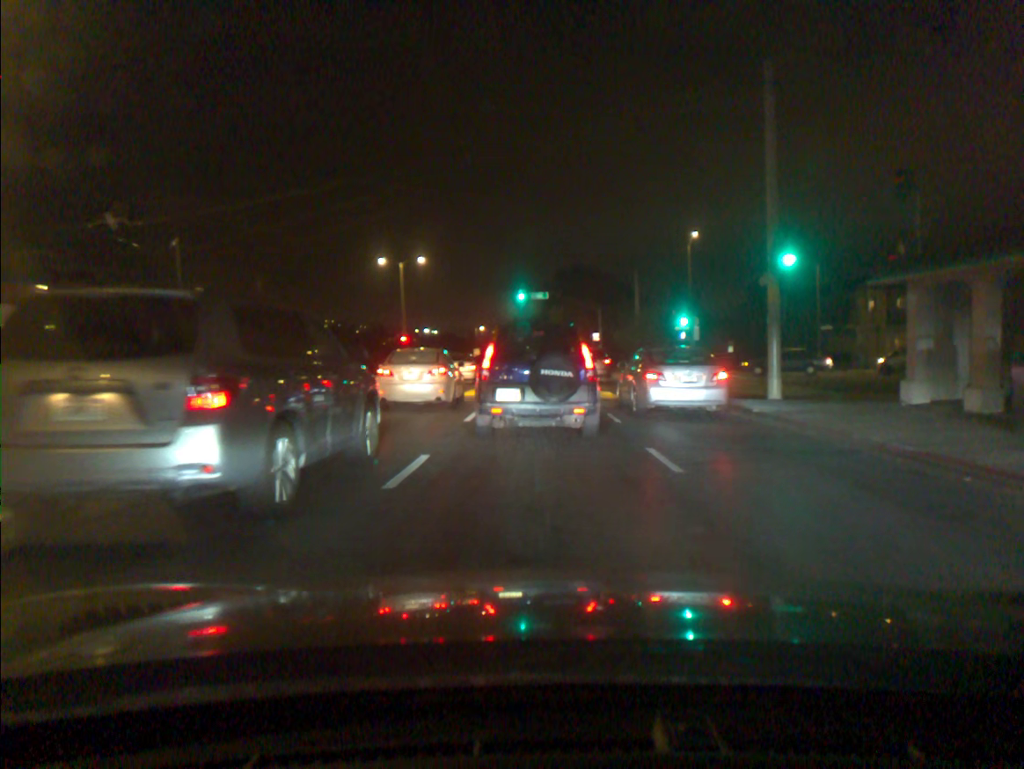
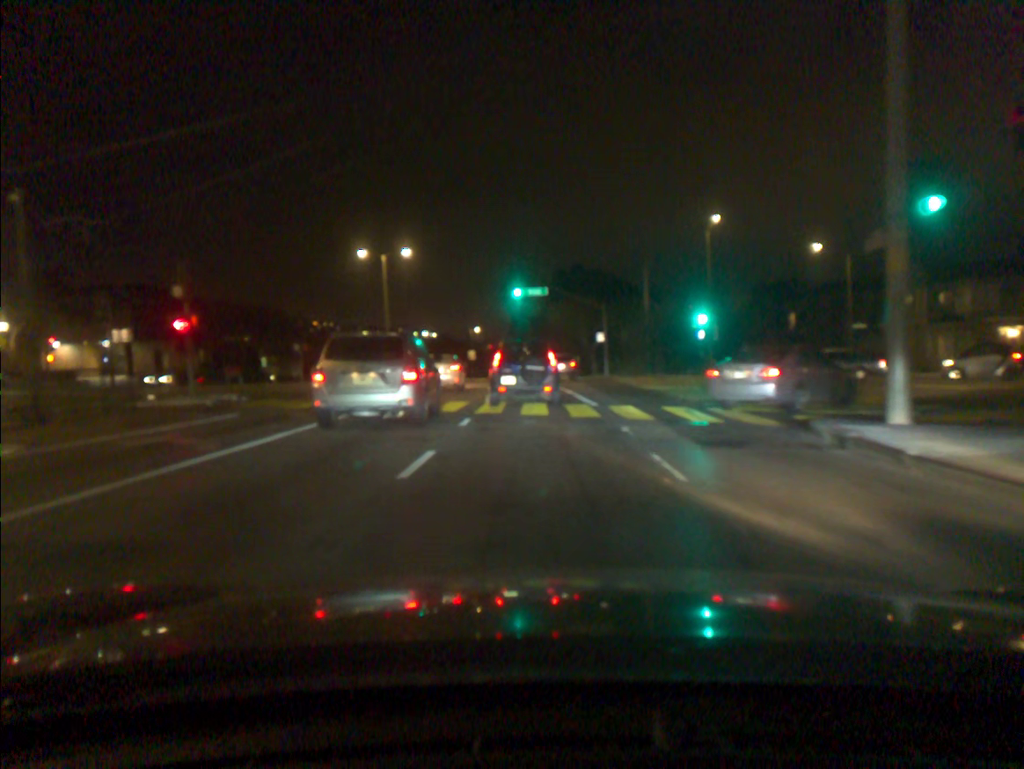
(0.0, +6.6) m; +1°
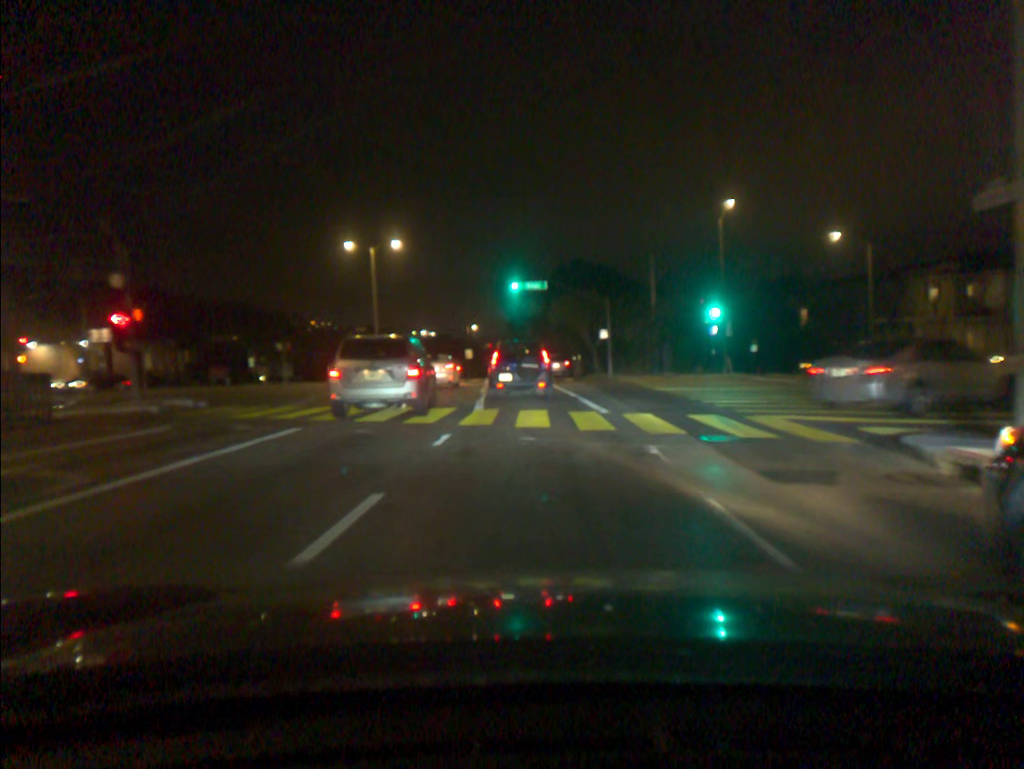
(0.0, +3.3) m; 0°
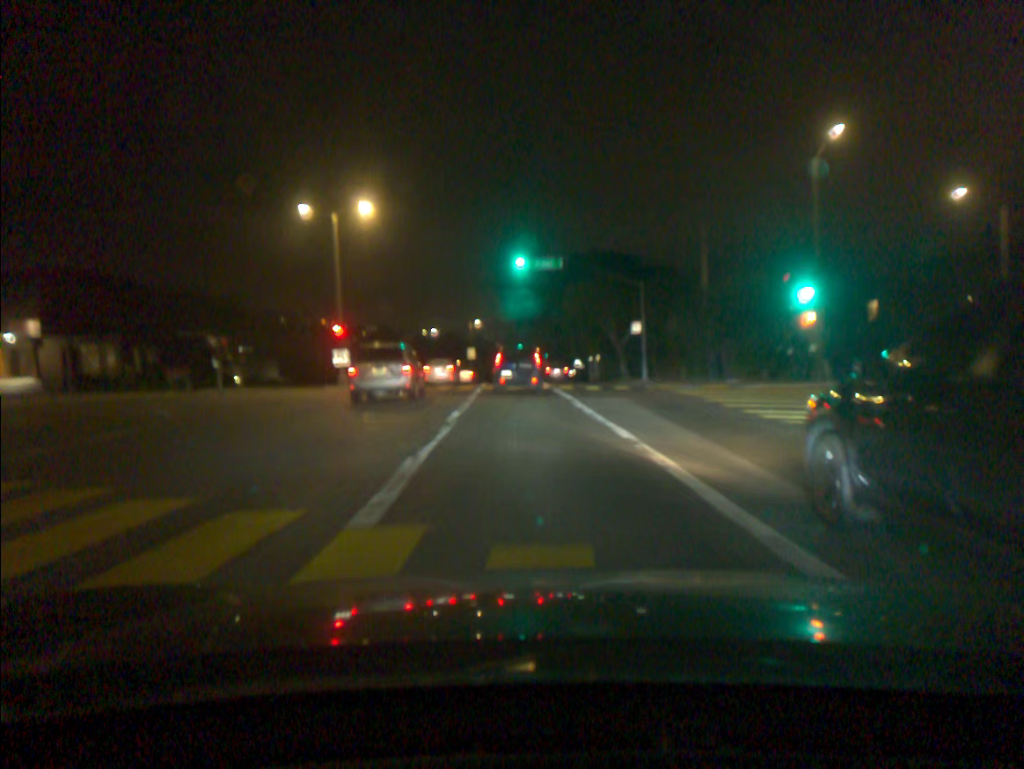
(-0.1, +12.6) m; -2°
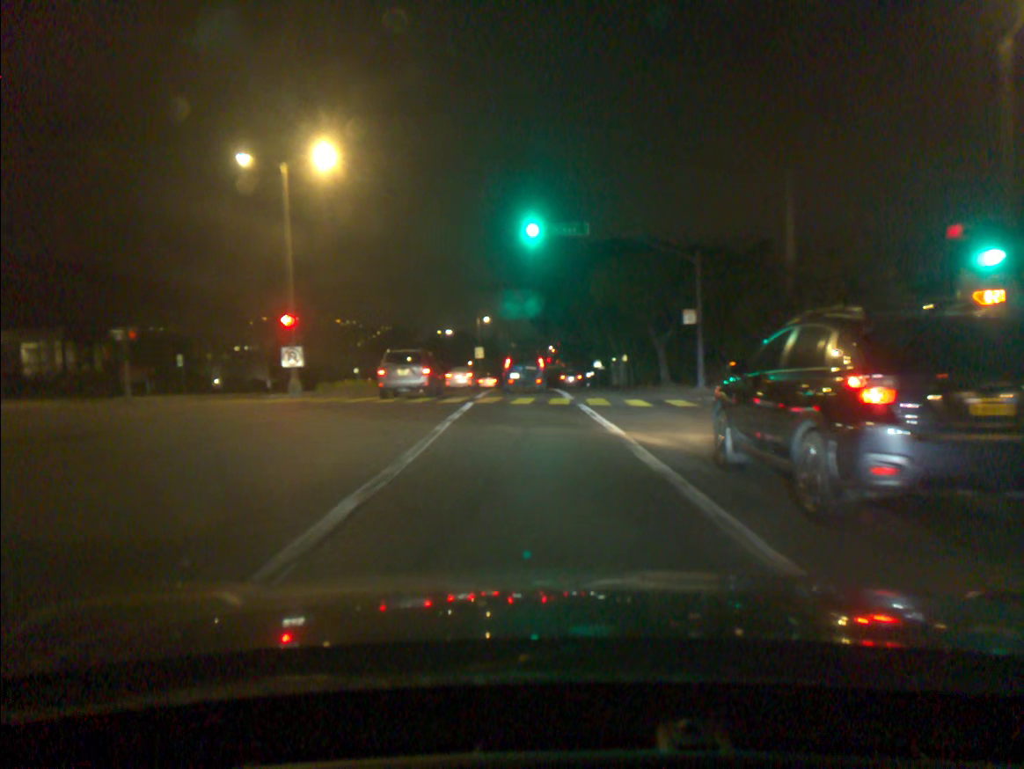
(0.0, +10.6) m; -1°
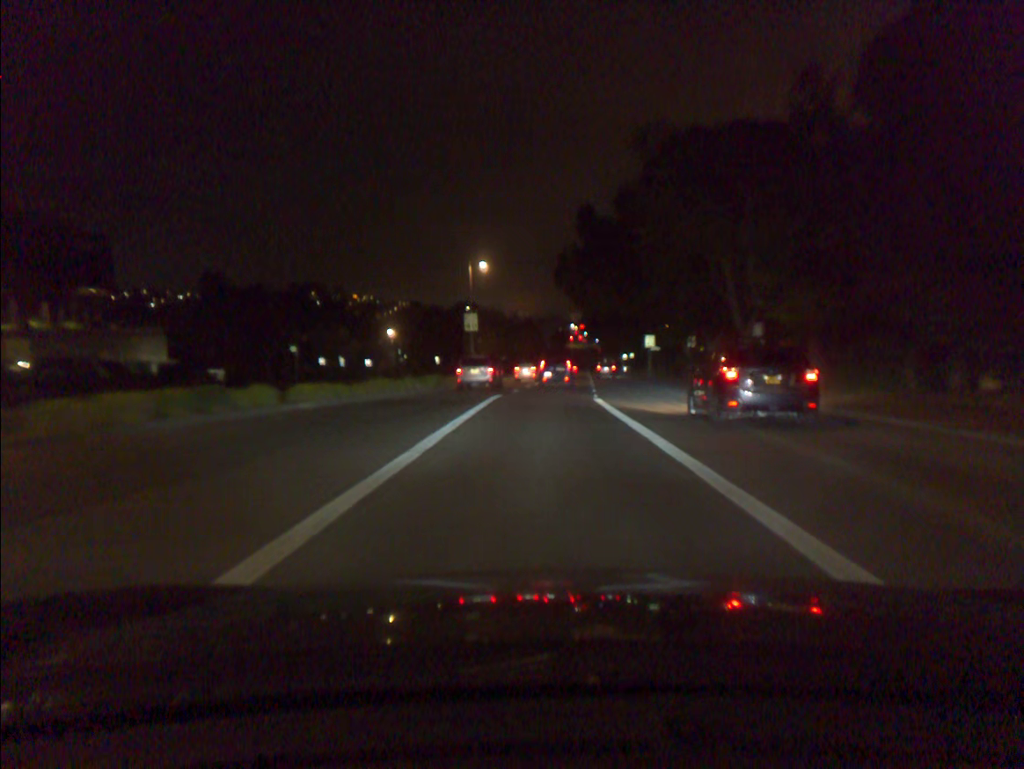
(-0.7, +34.2) m; -2°
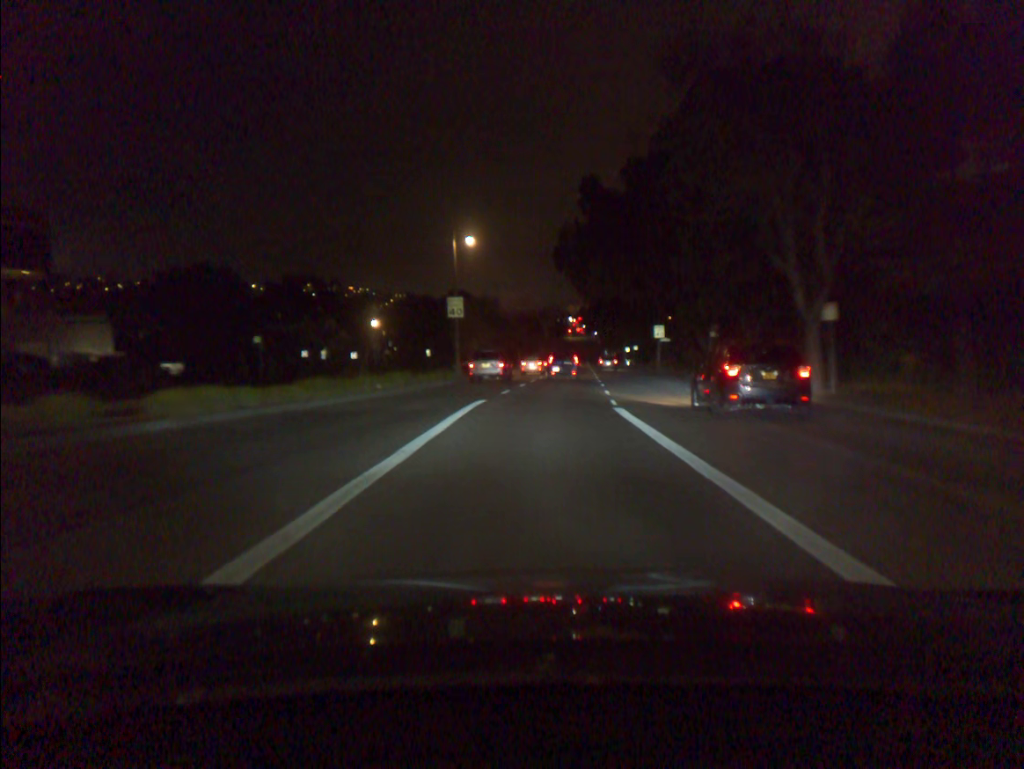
(0.0, +8.1) m; 0°
